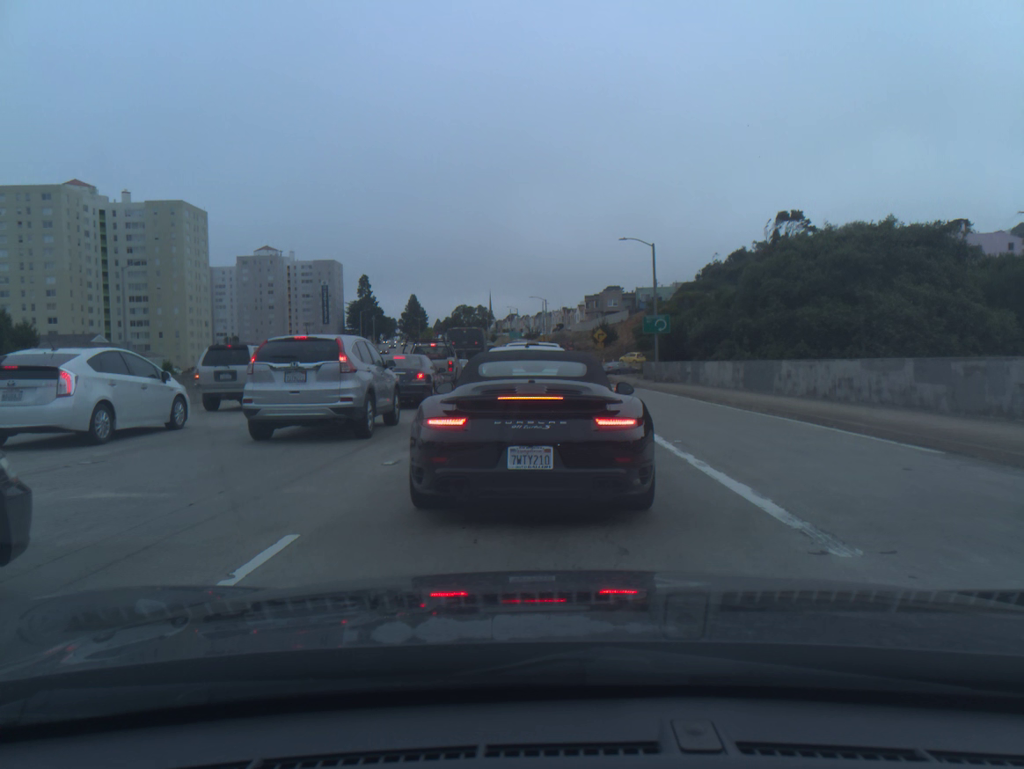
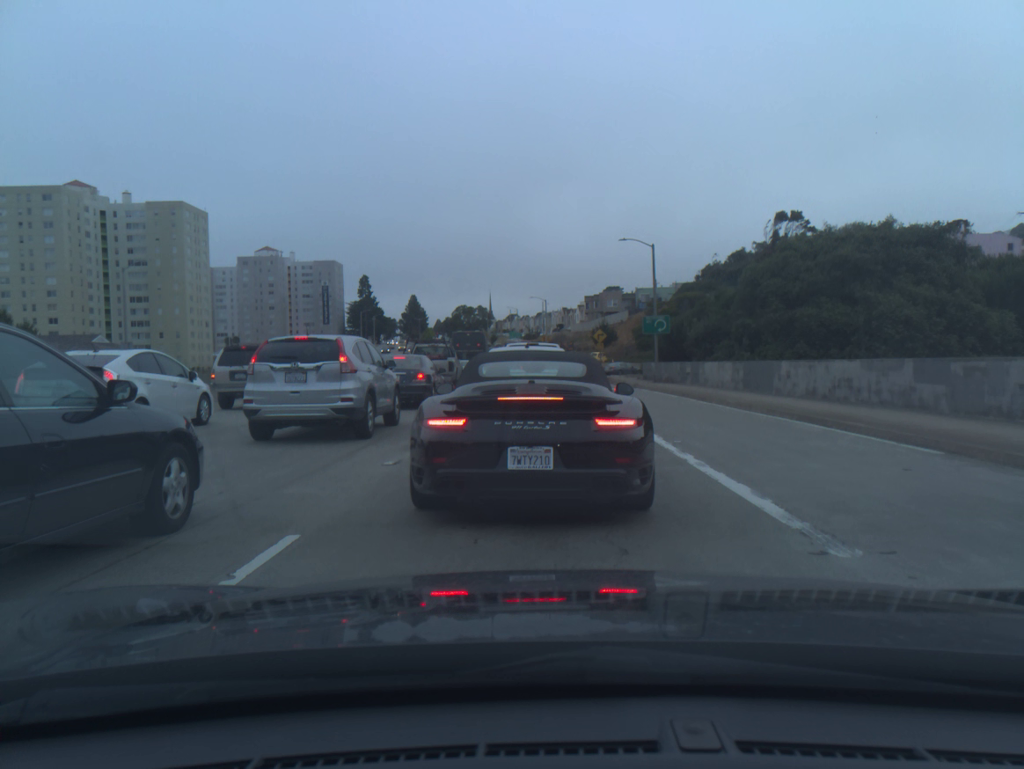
(0.0, 0.0) m; 0°
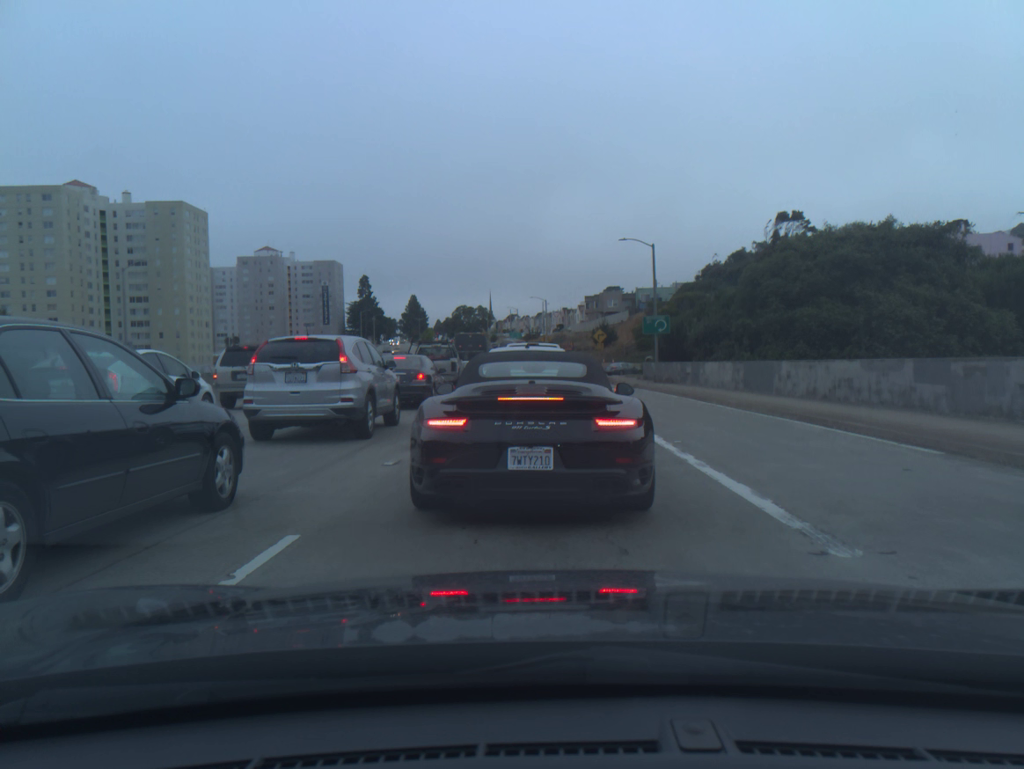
(0.0, 0.0) m; 0°
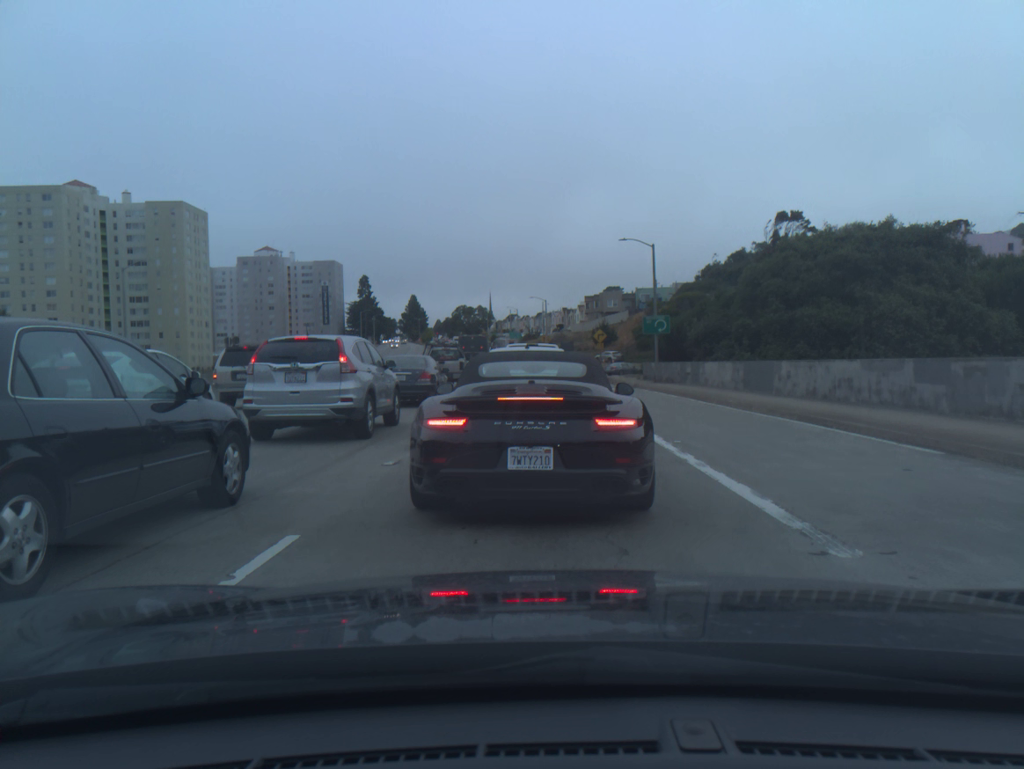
(0.0, 0.0) m; 0°
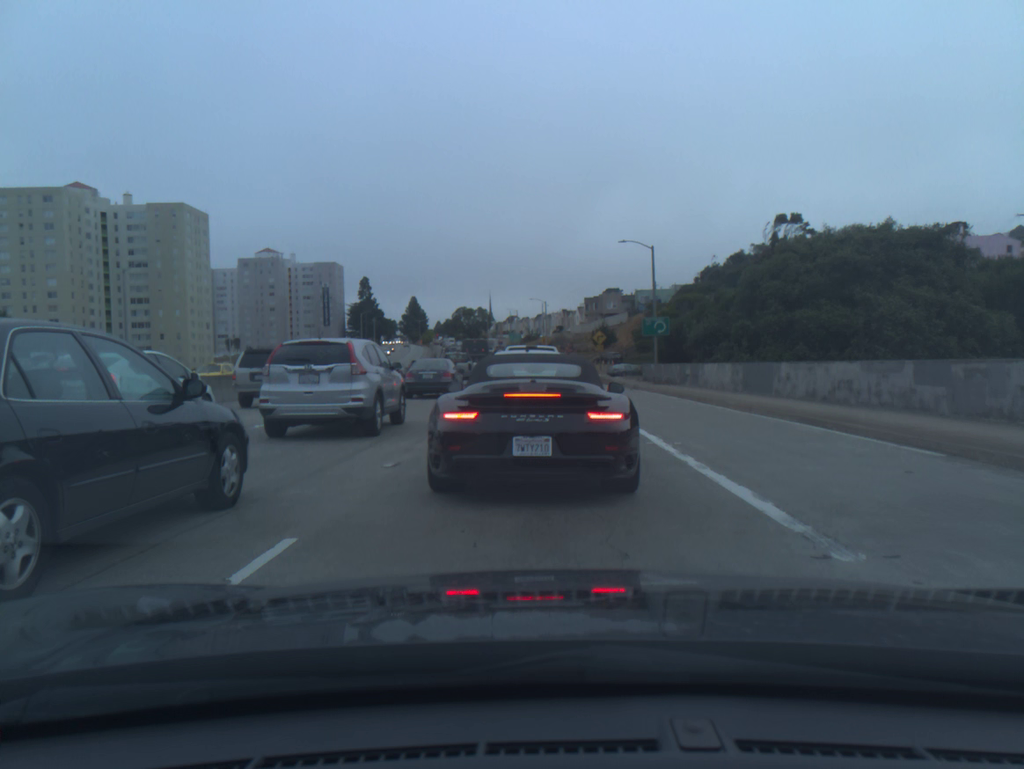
(0.0, 0.0) m; 0°
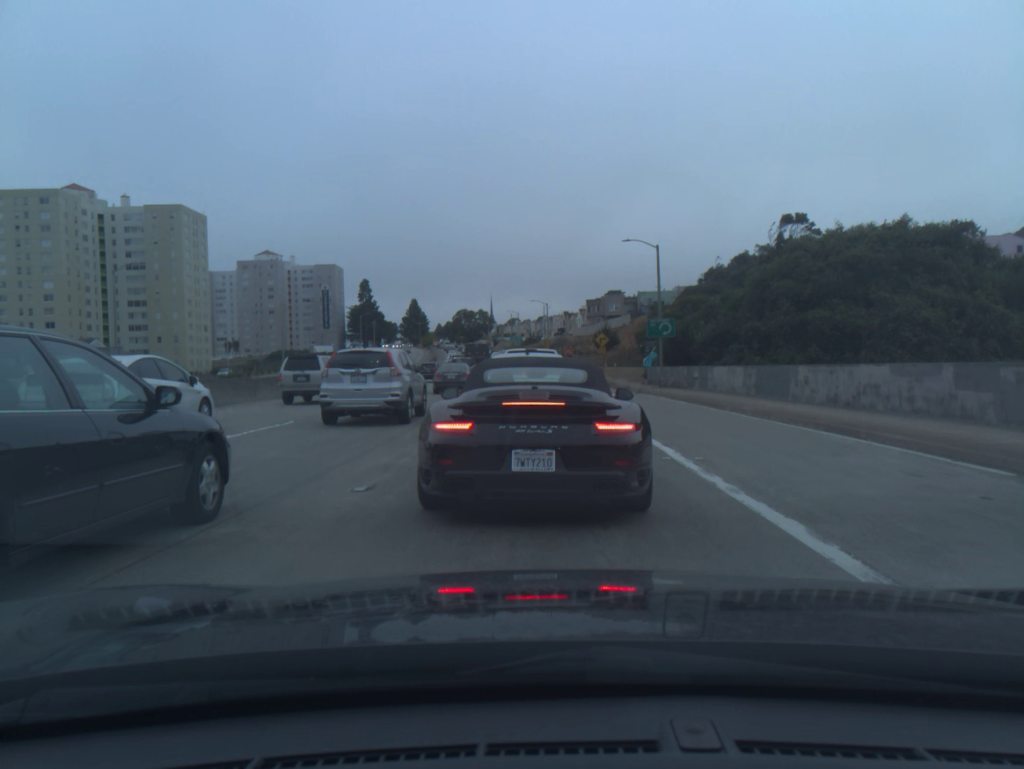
(0.0, +1.4) m; 0°
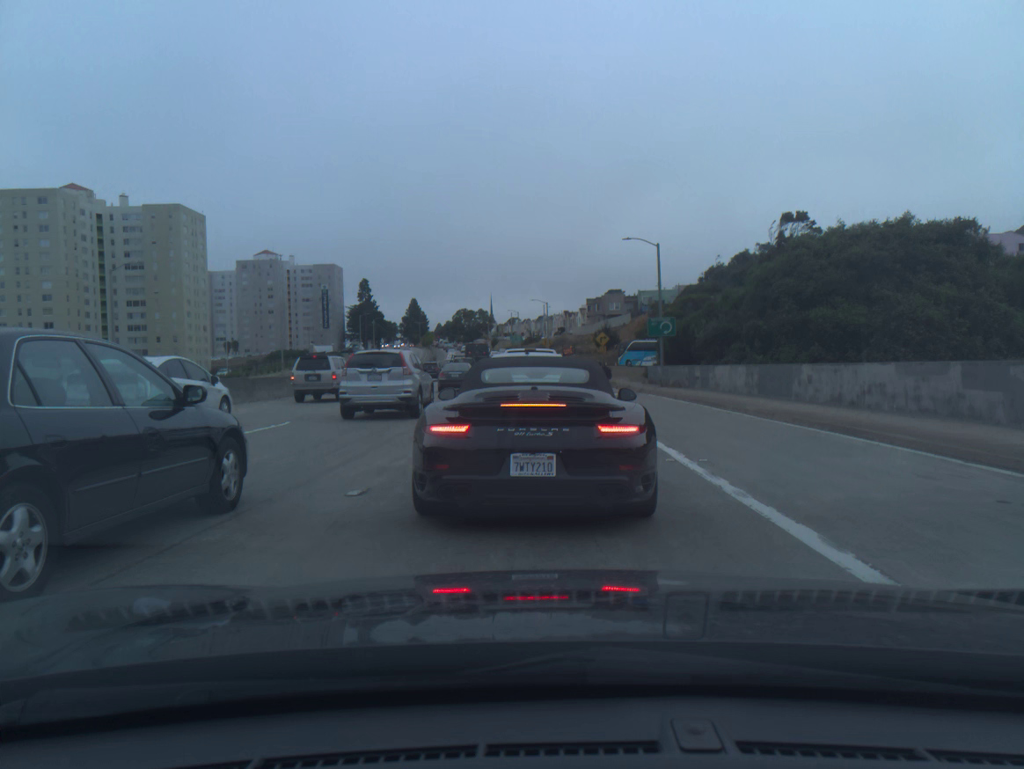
(0.0, +0.3) m; 0°
